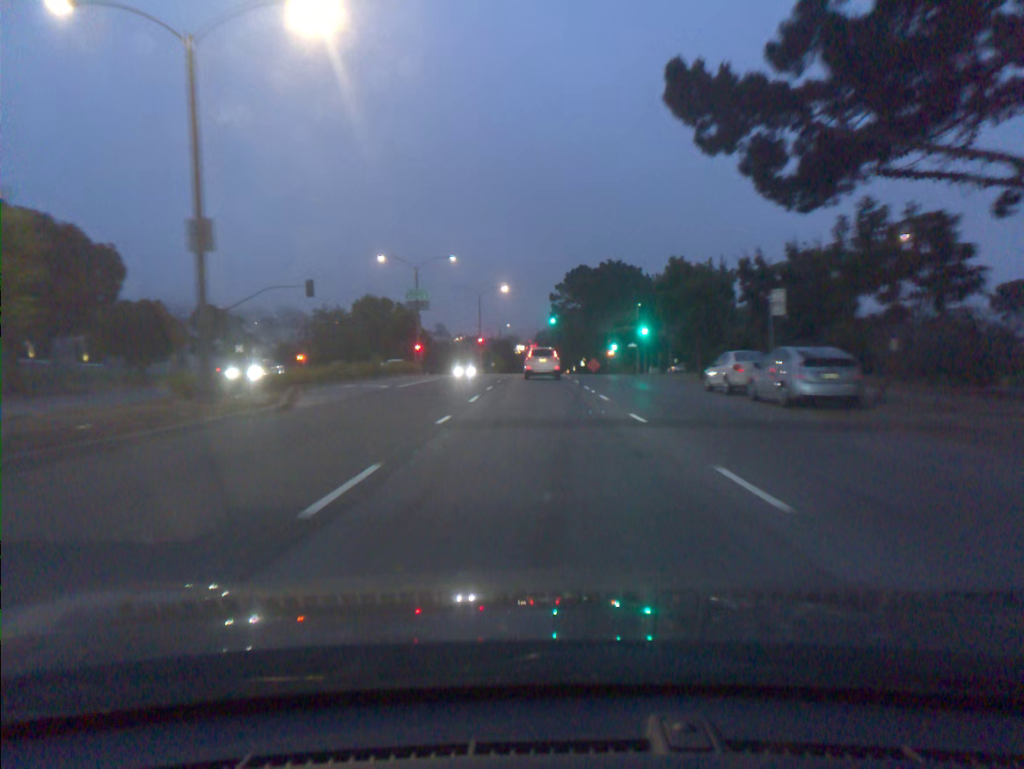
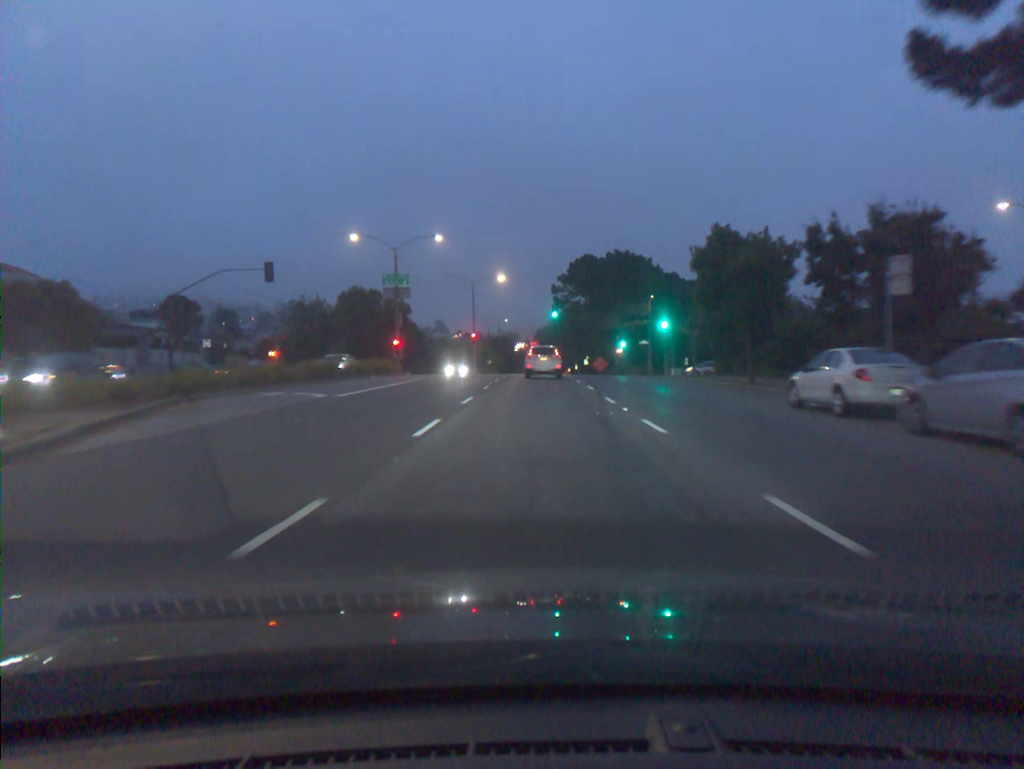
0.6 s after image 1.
(0.0, +9.3) m; 0°
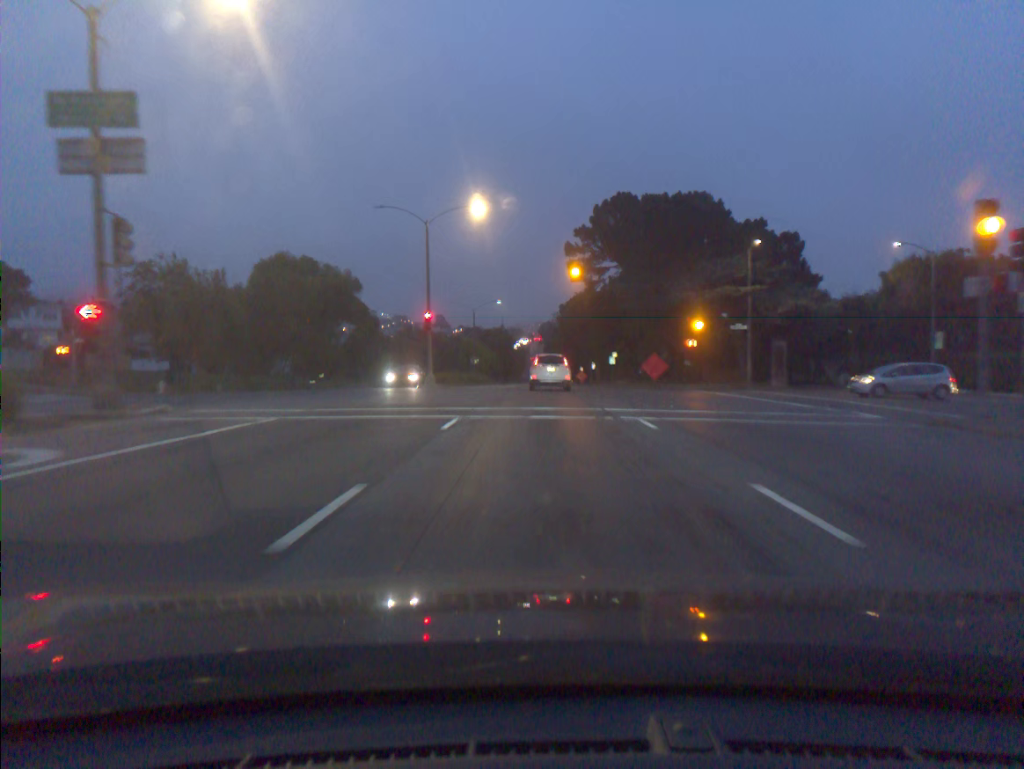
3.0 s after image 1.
(-0.1, +36.1) m; 0°
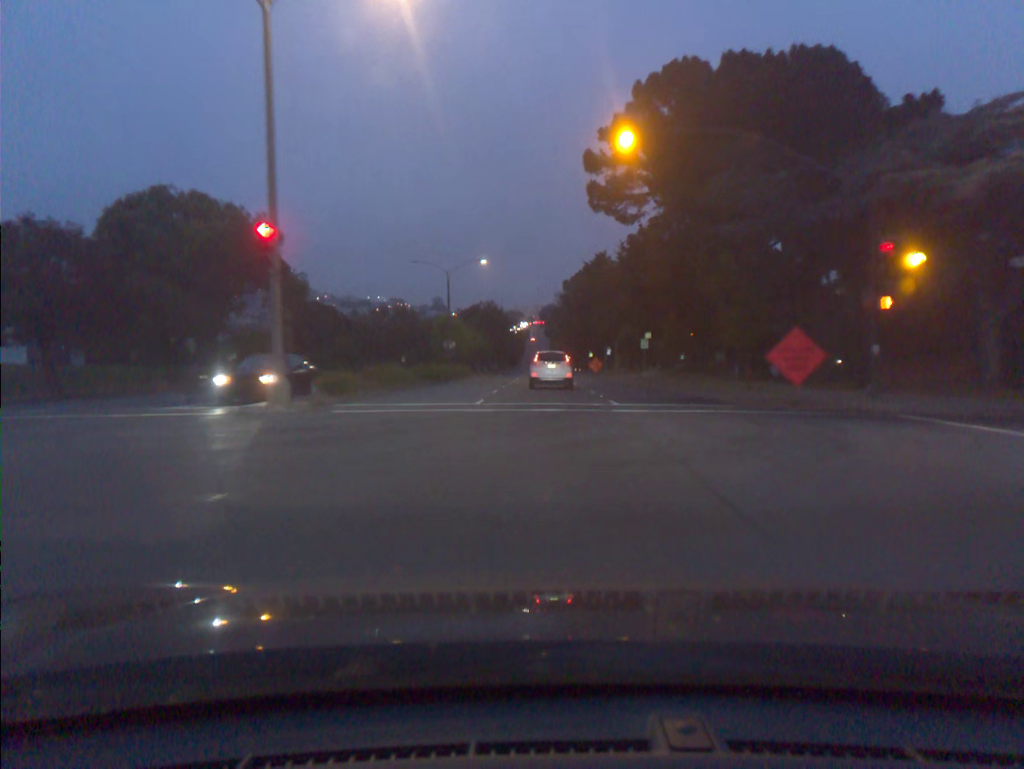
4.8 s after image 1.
(0.0, +26.0) m; 0°
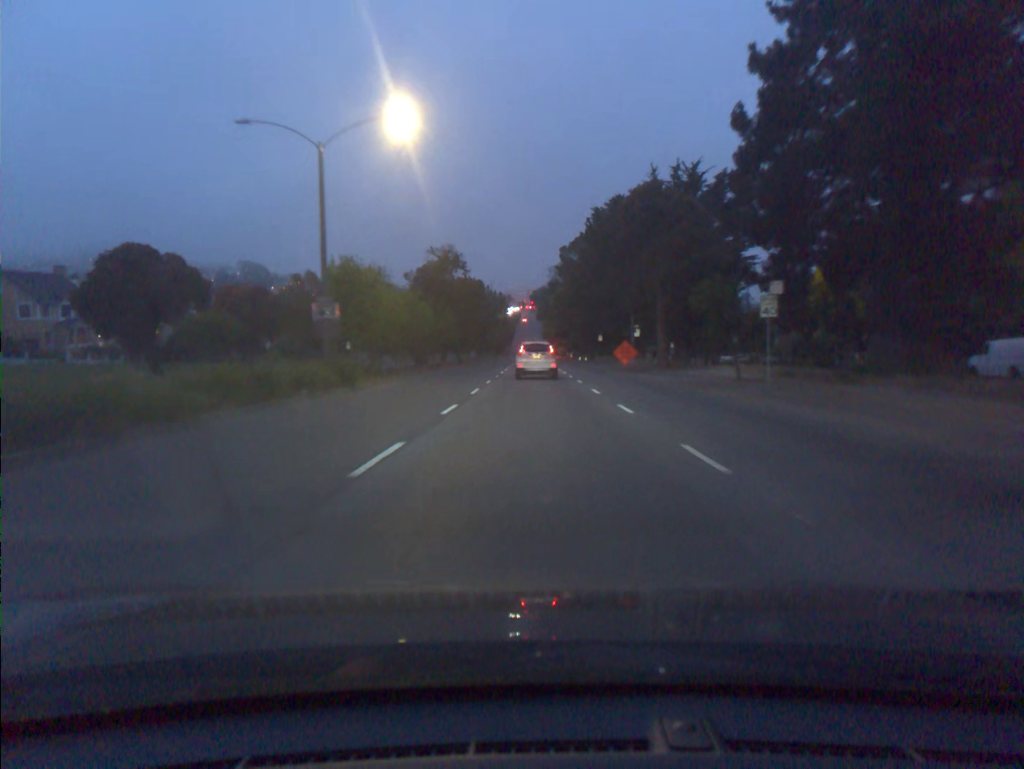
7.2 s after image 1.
(+0.2, +34.7) m; +1°
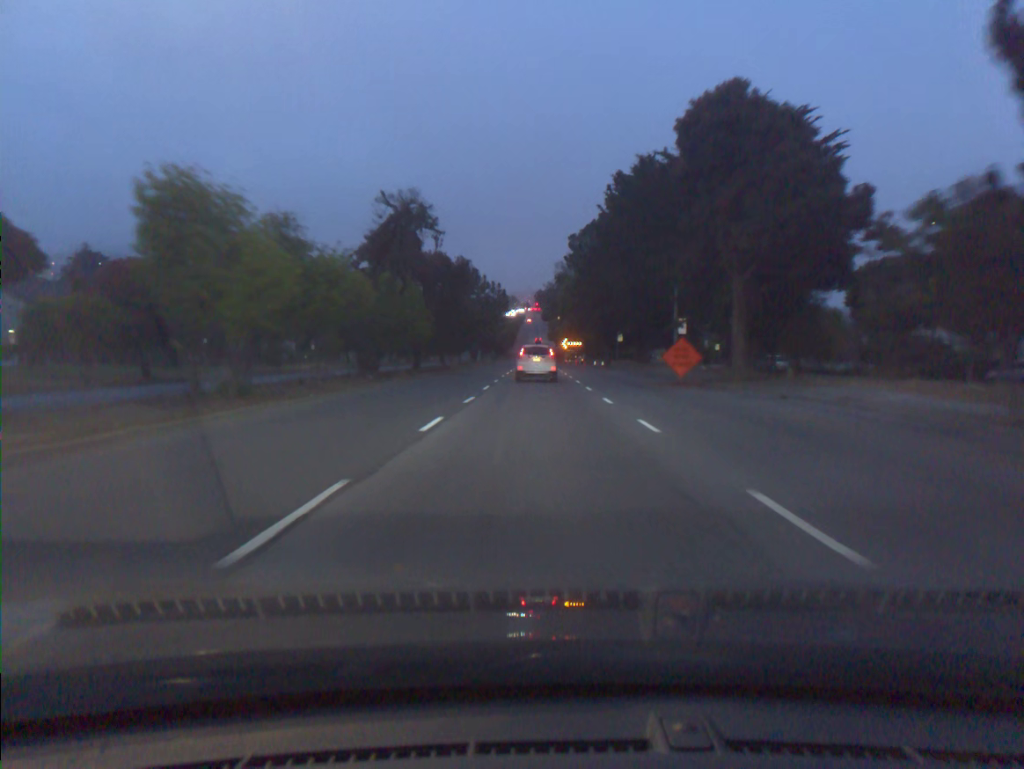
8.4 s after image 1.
(0.0, +17.9) m; 0°
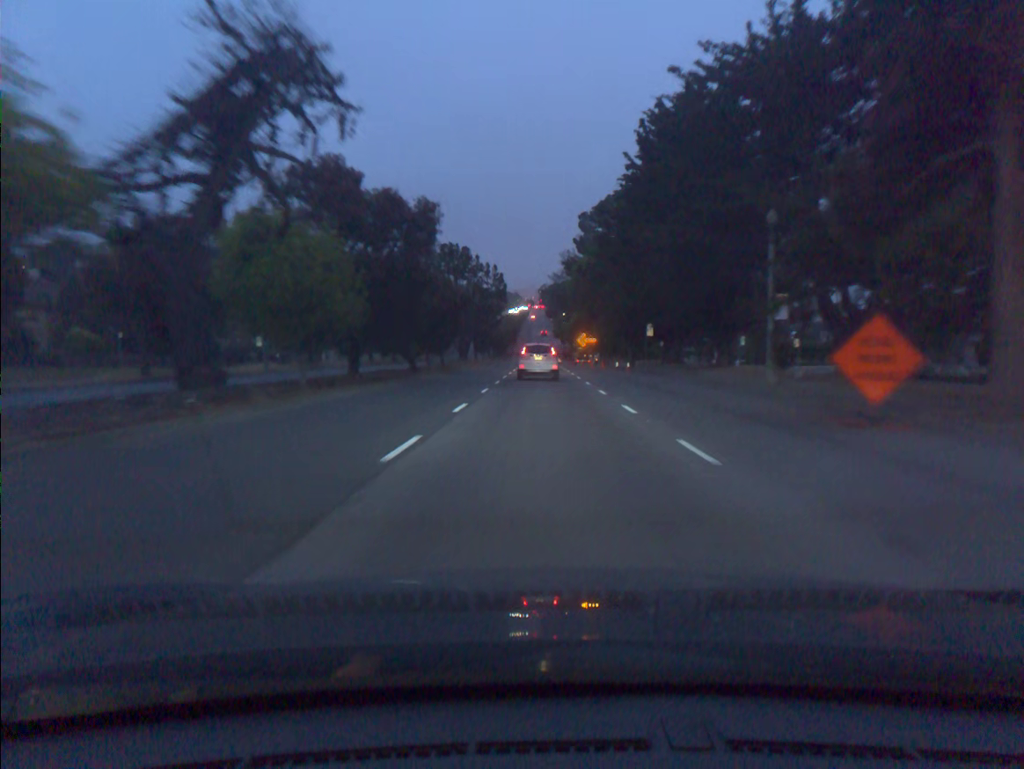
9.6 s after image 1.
(-0.1, +18.2) m; 0°
